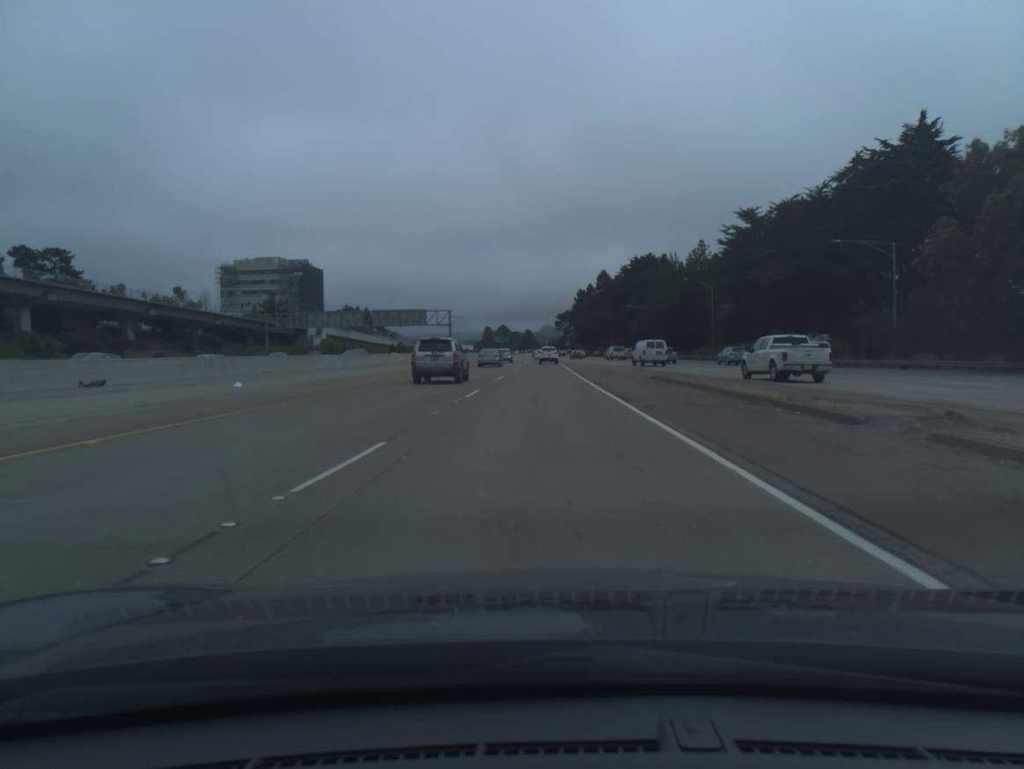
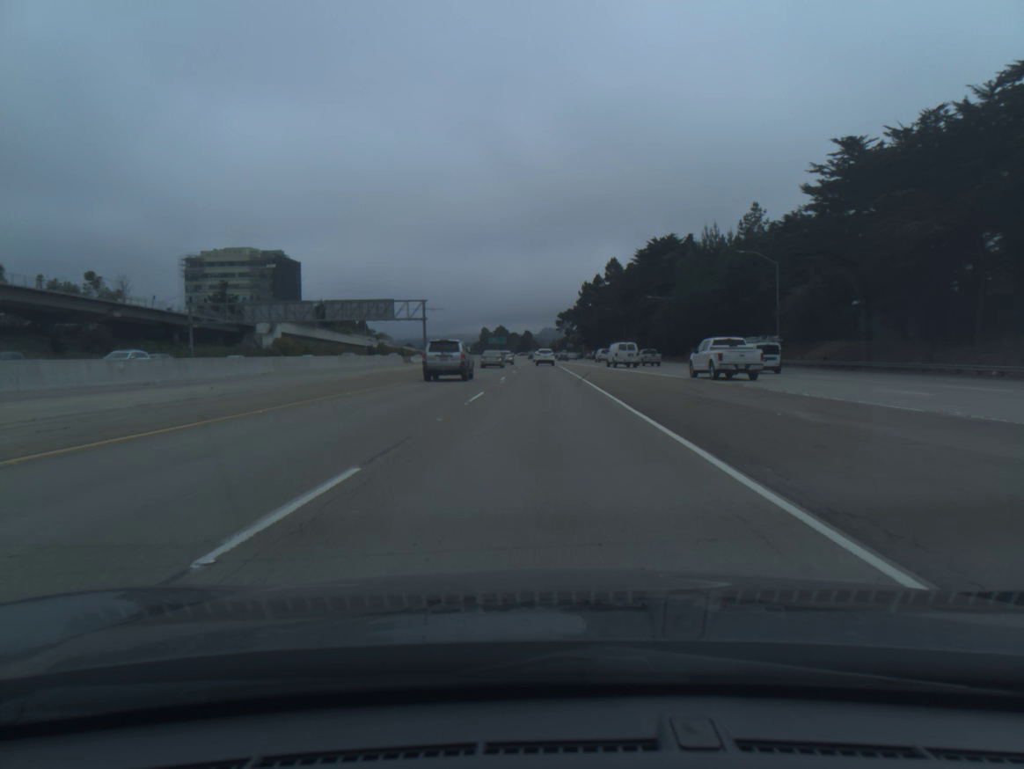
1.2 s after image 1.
(0.0, +31.3) m; 0°
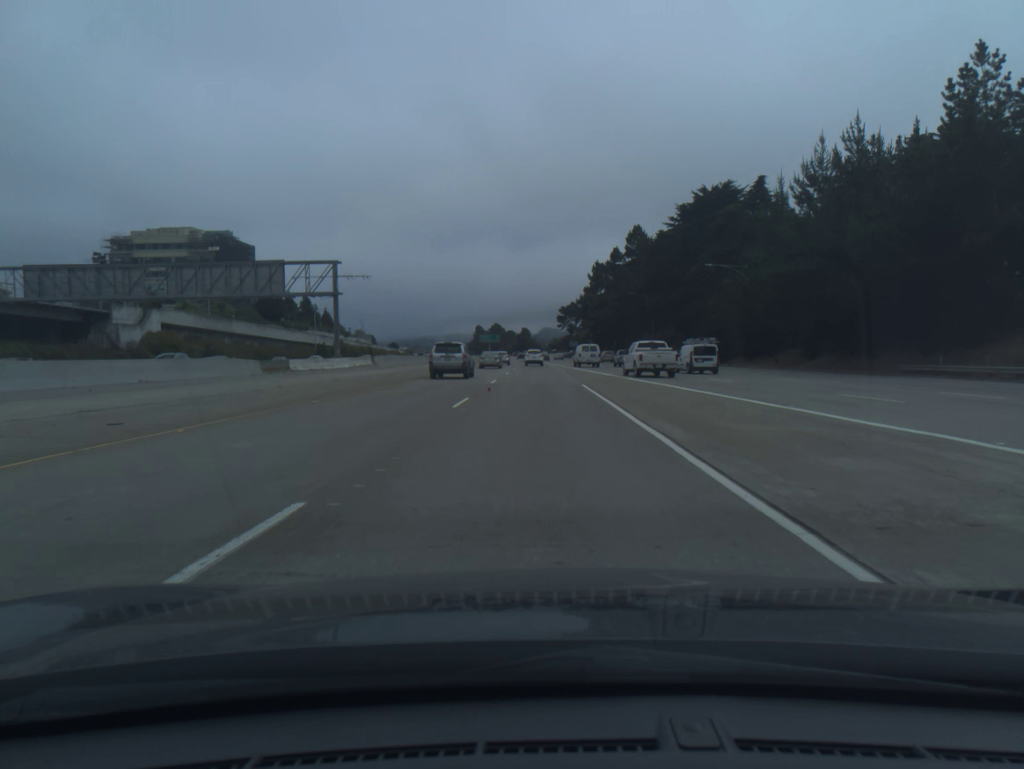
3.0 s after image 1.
(+0.1, +47.0) m; 0°
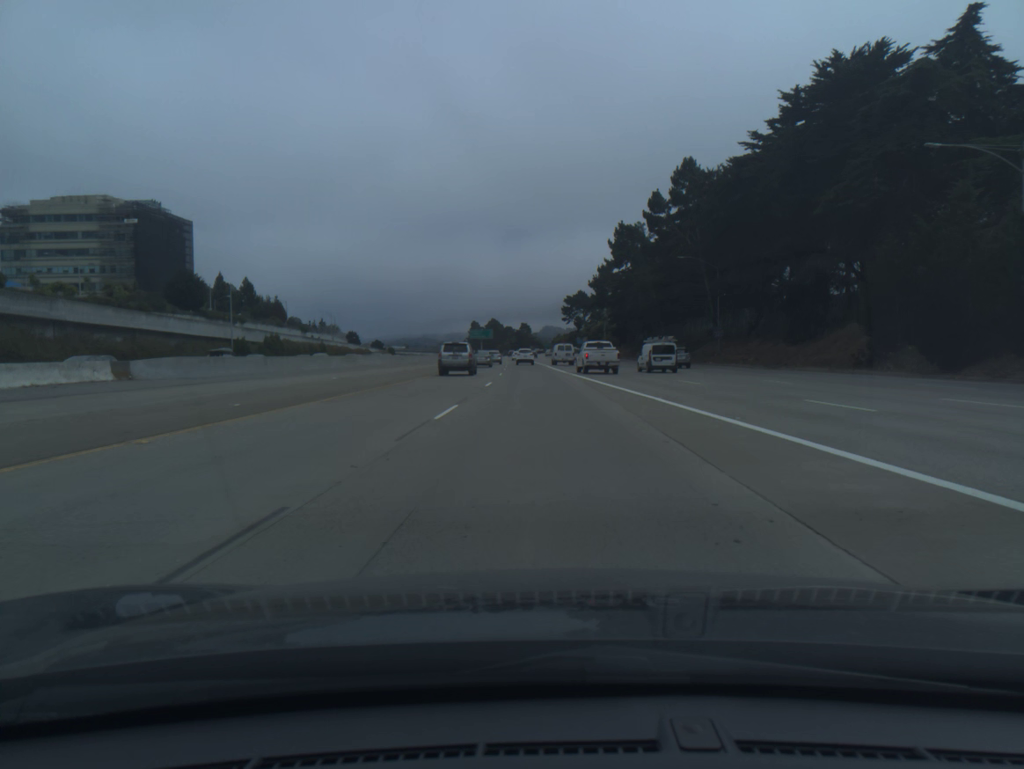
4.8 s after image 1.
(-0.2, +47.1) m; 0°
